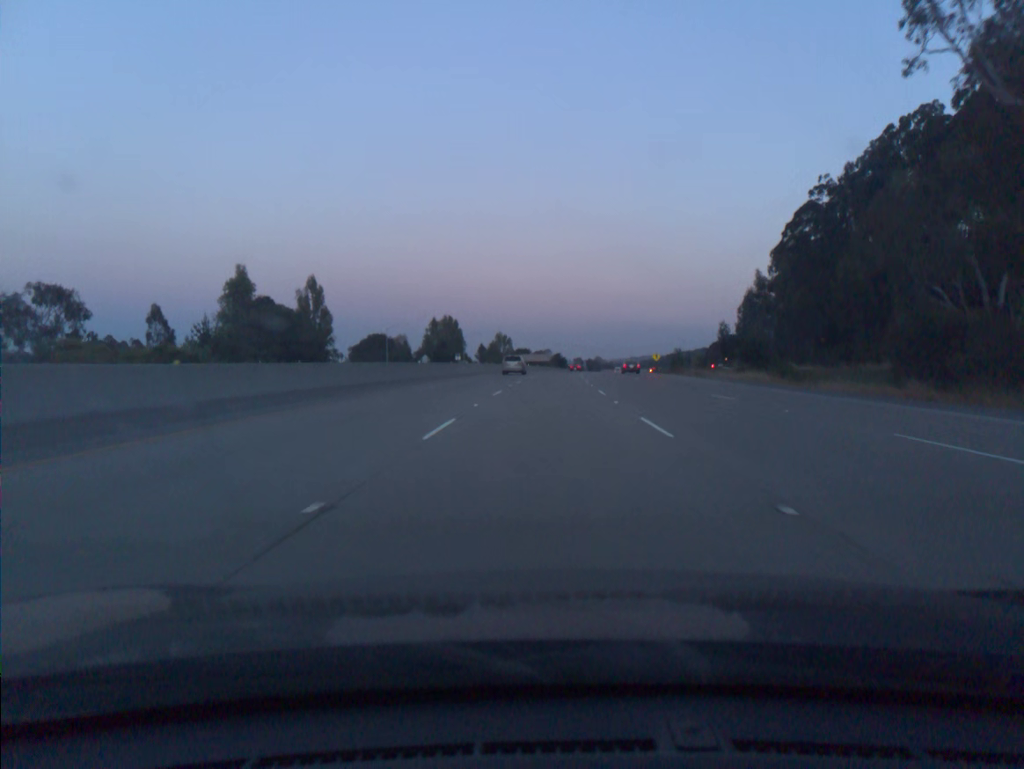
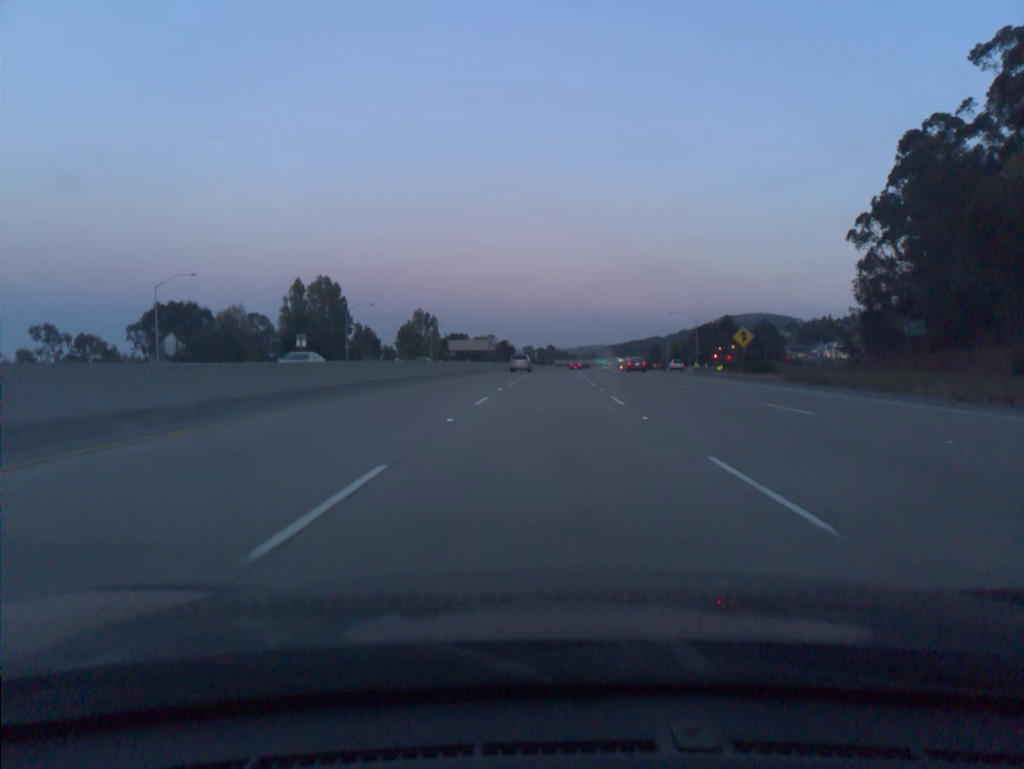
(+2.9, +92.3) m; +4°
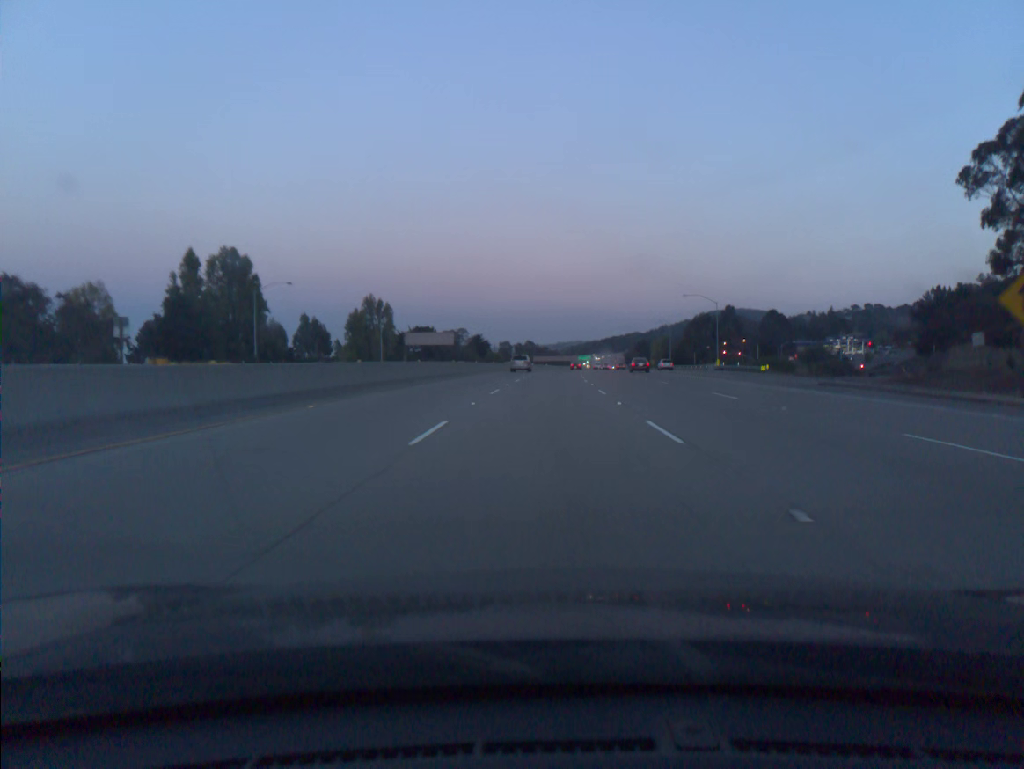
(+0.5, +36.9) m; +2°
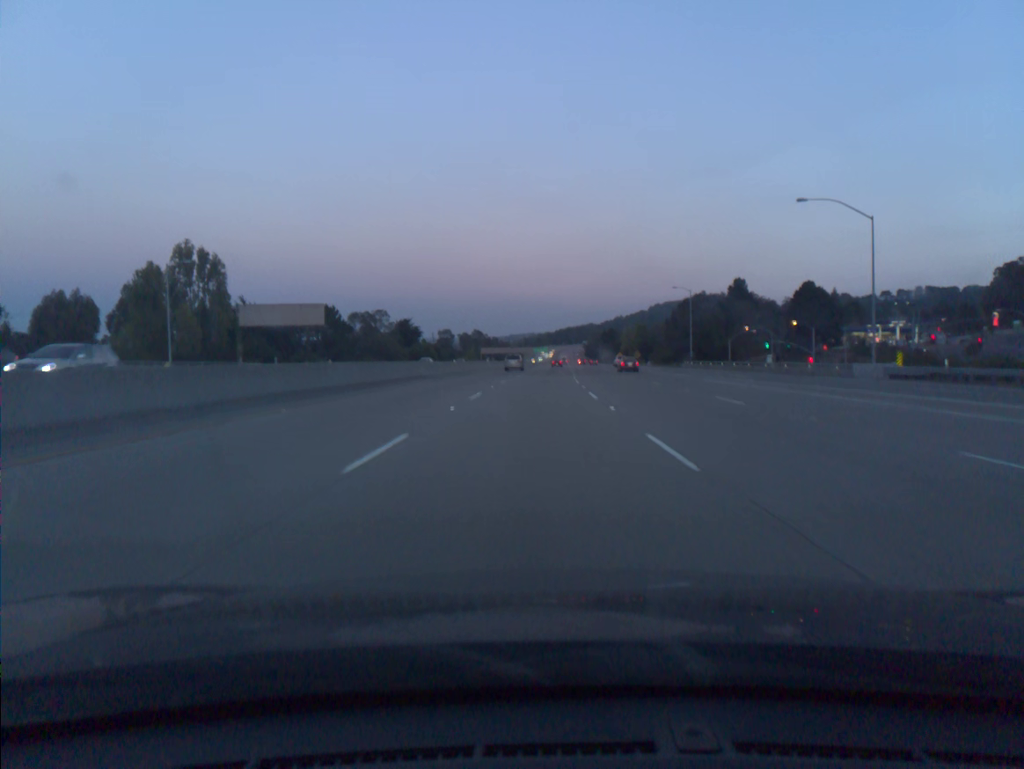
(+2.1, +73.8) m; +3°
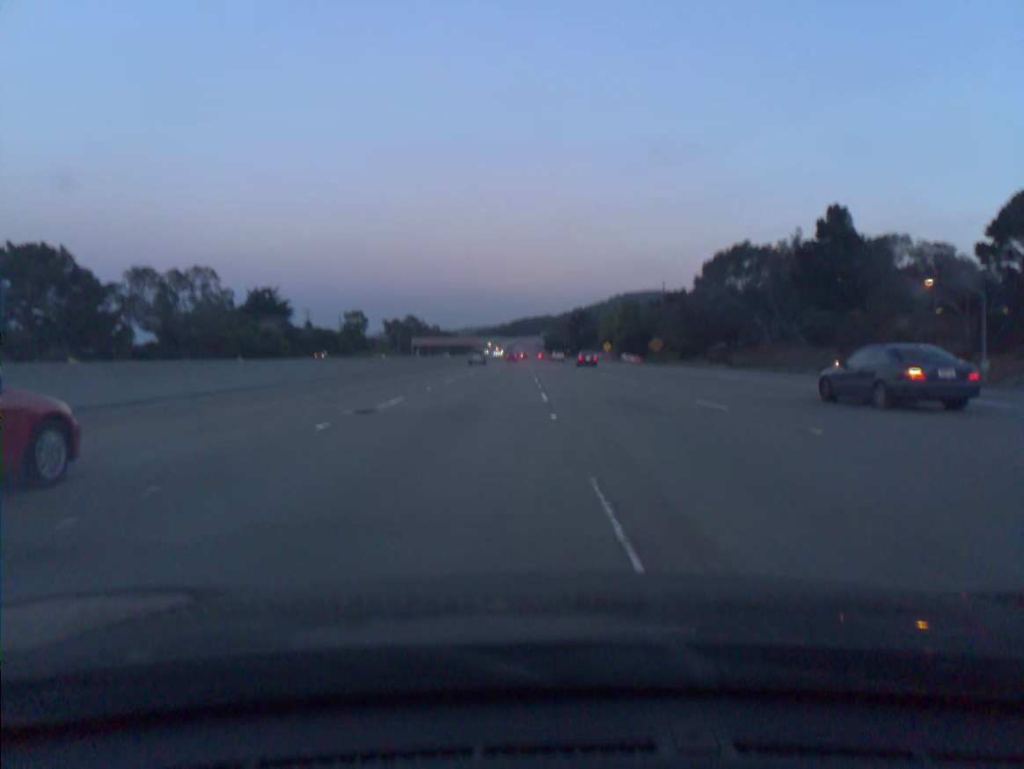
(+3.0, +92.2) m; +3°
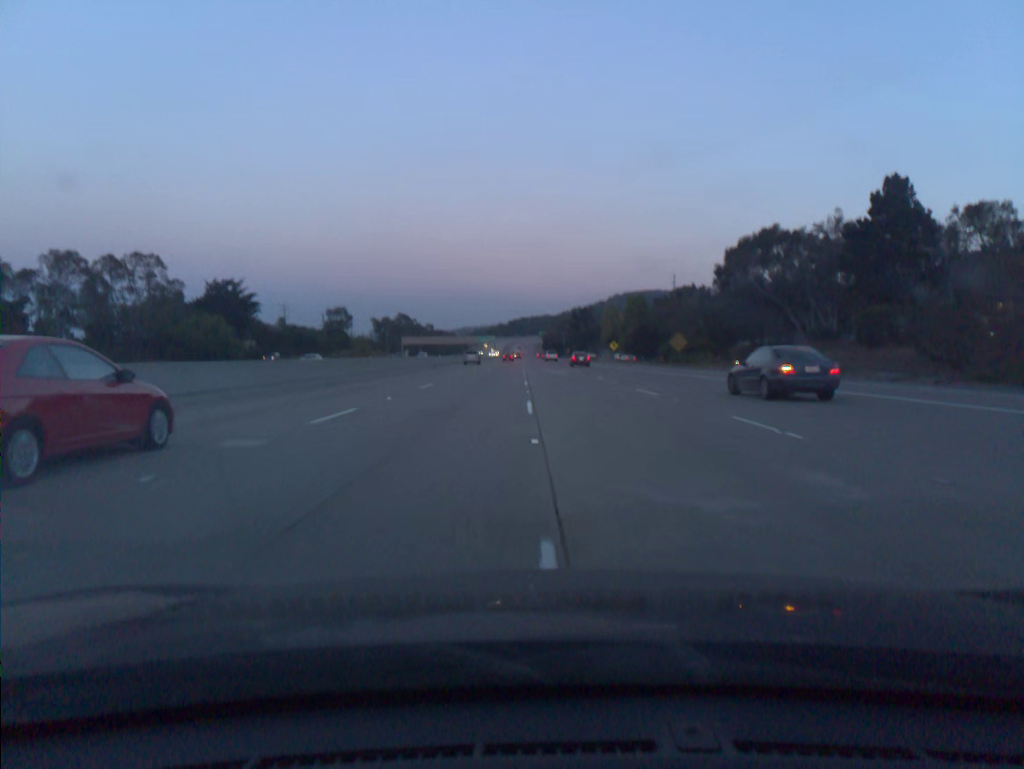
(0.0, +18.4) m; 0°
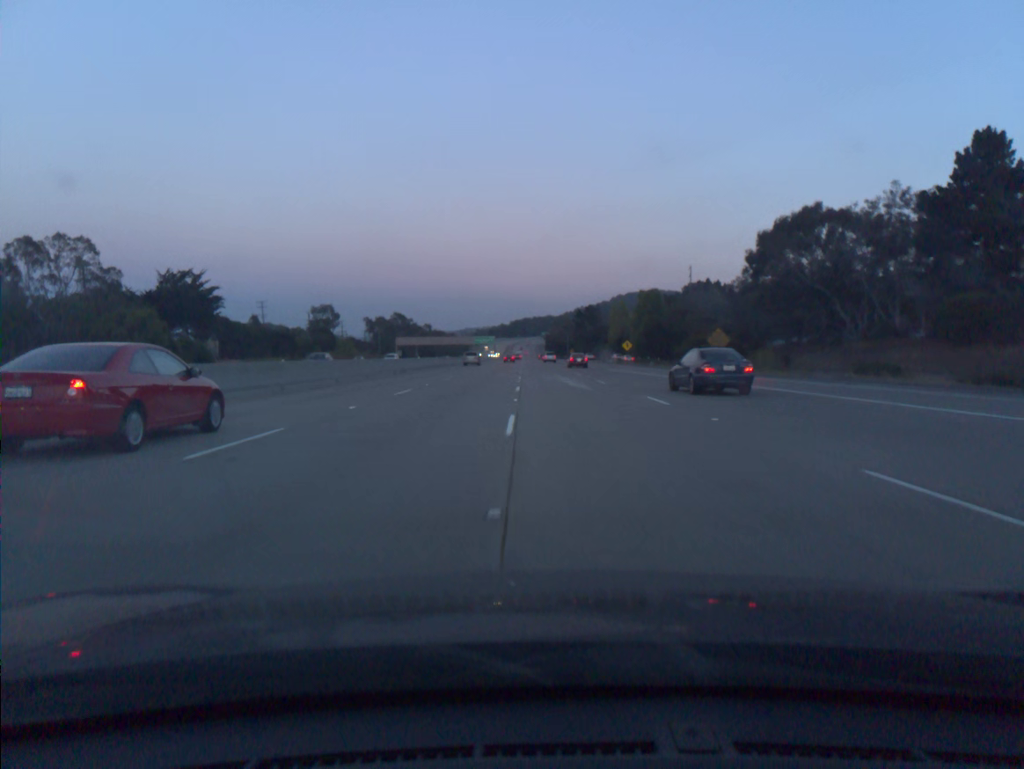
(0.0, +18.4) m; 0°
